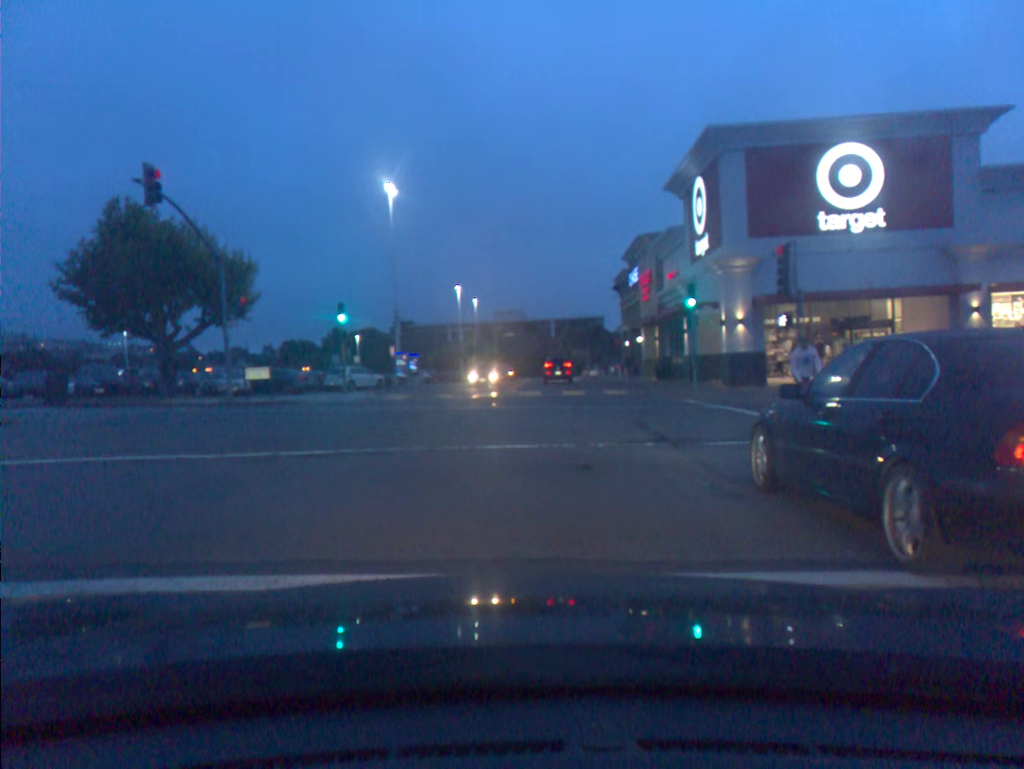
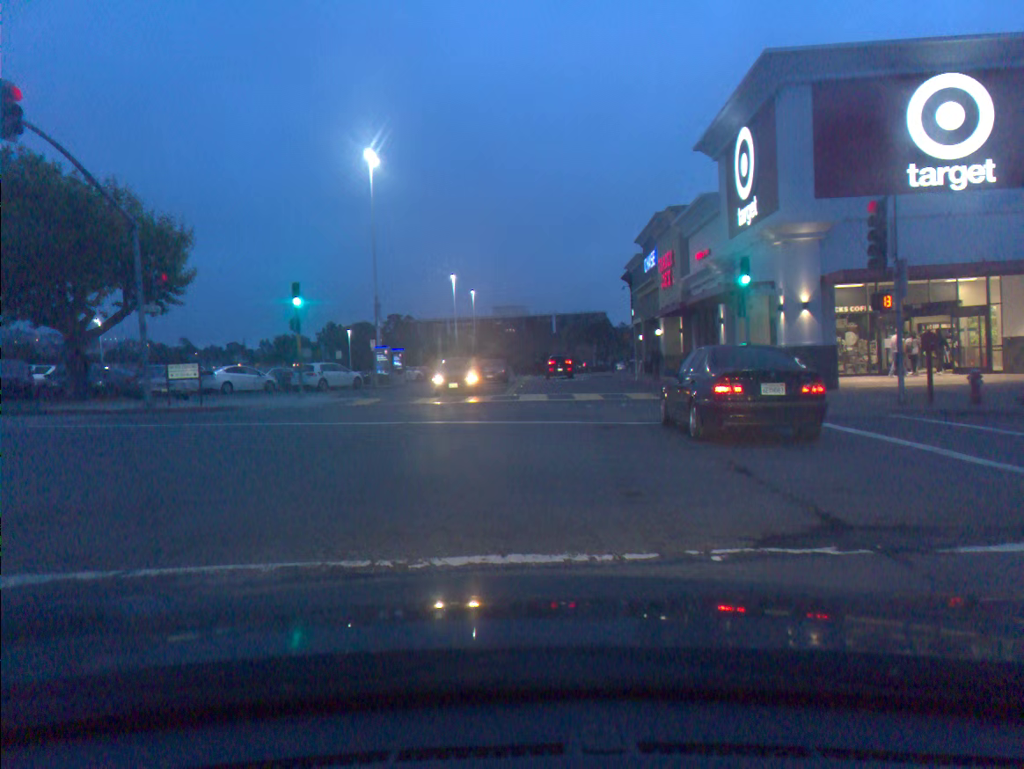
(0.0, +6.5) m; -1°
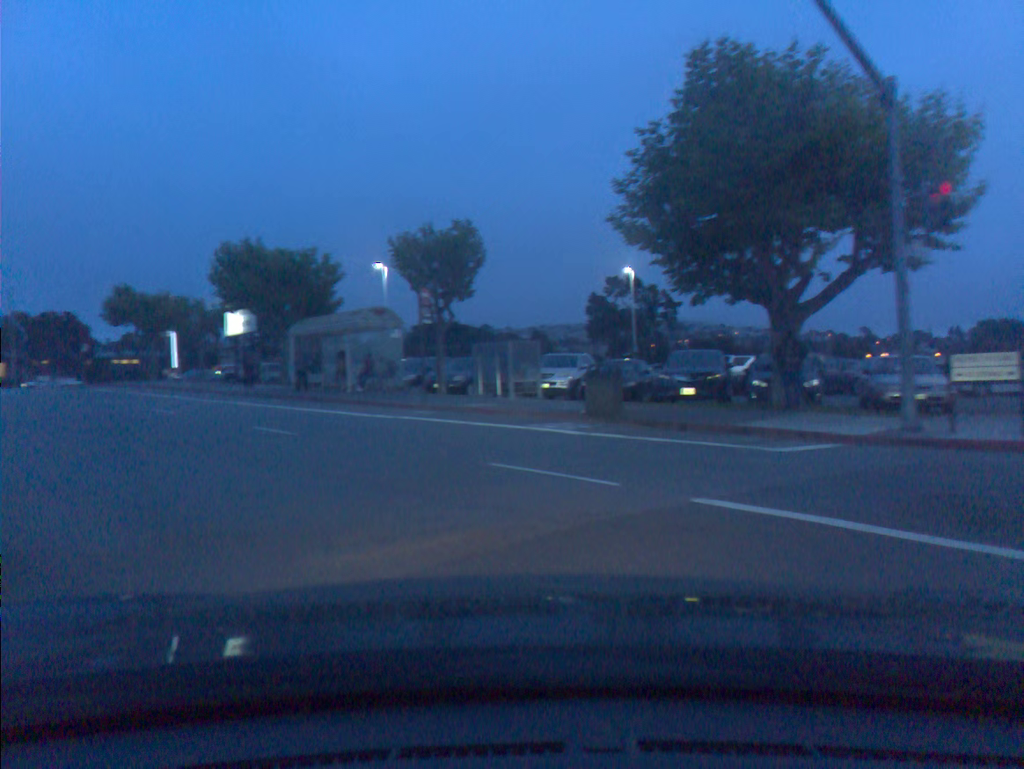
(-5.7, +10.5) m; -49°
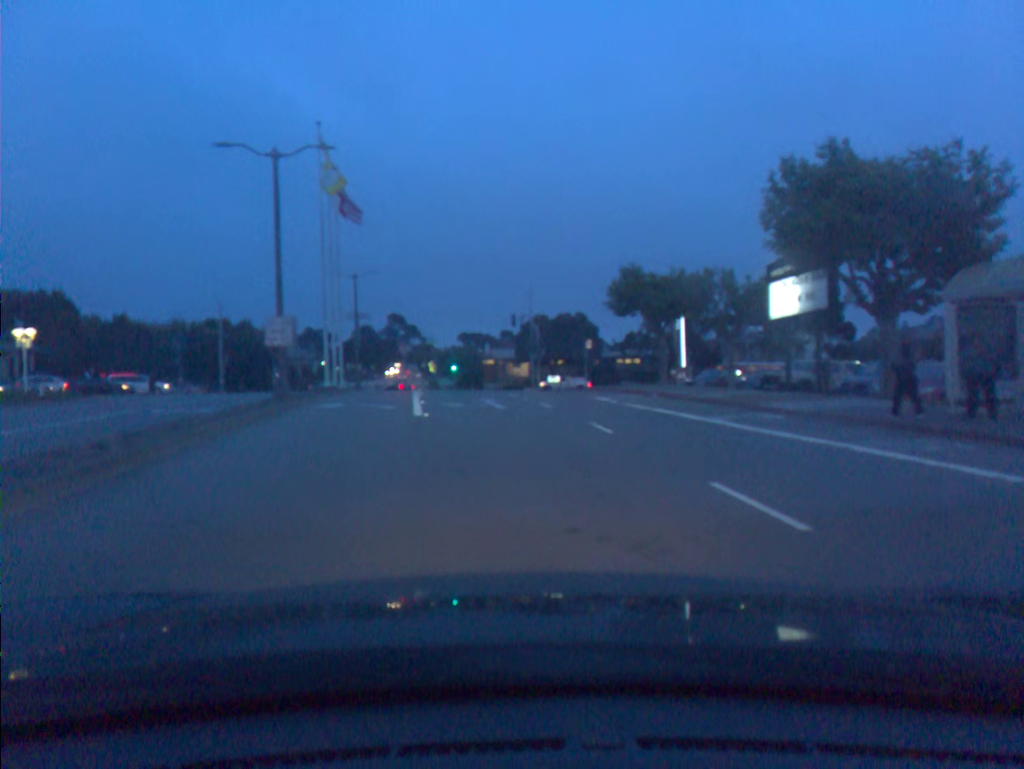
(-6.0, +14.6) m; -31°
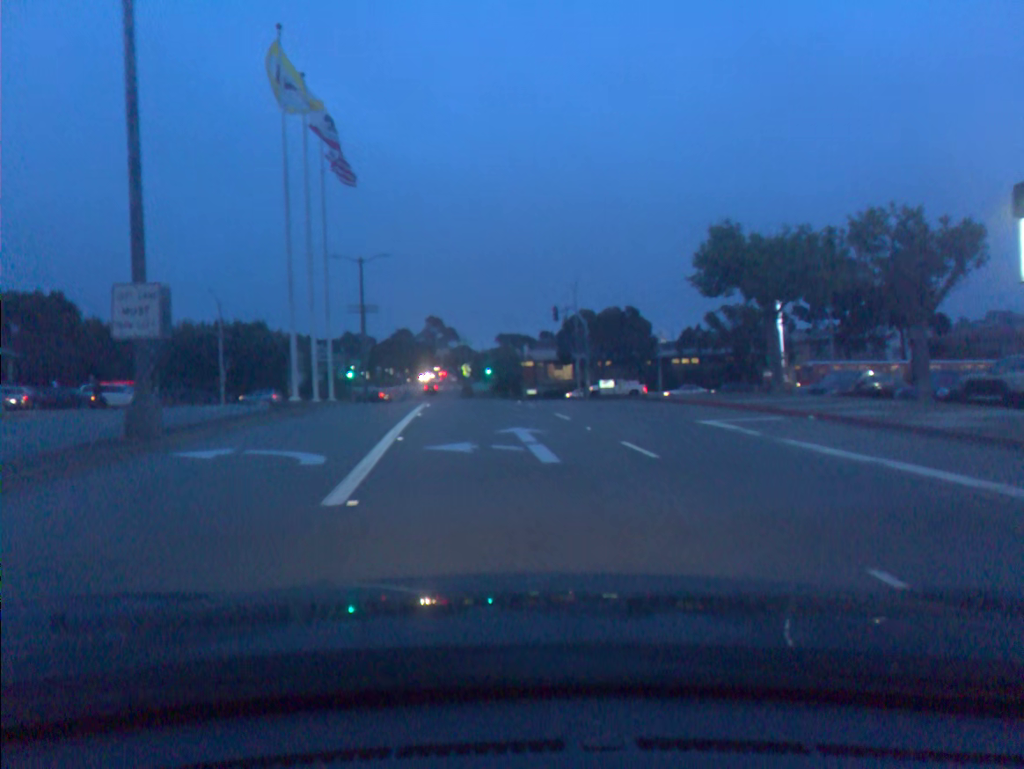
(-0.3, +11.0) m; -3°
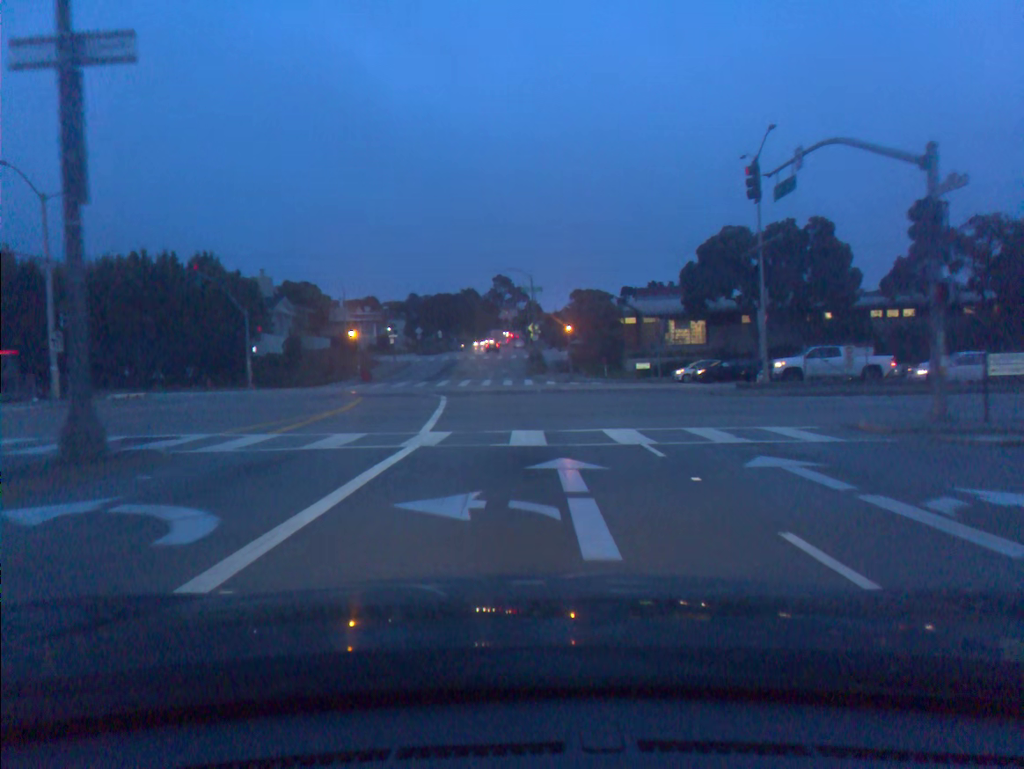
(-1.8, +34.8) m; -5°
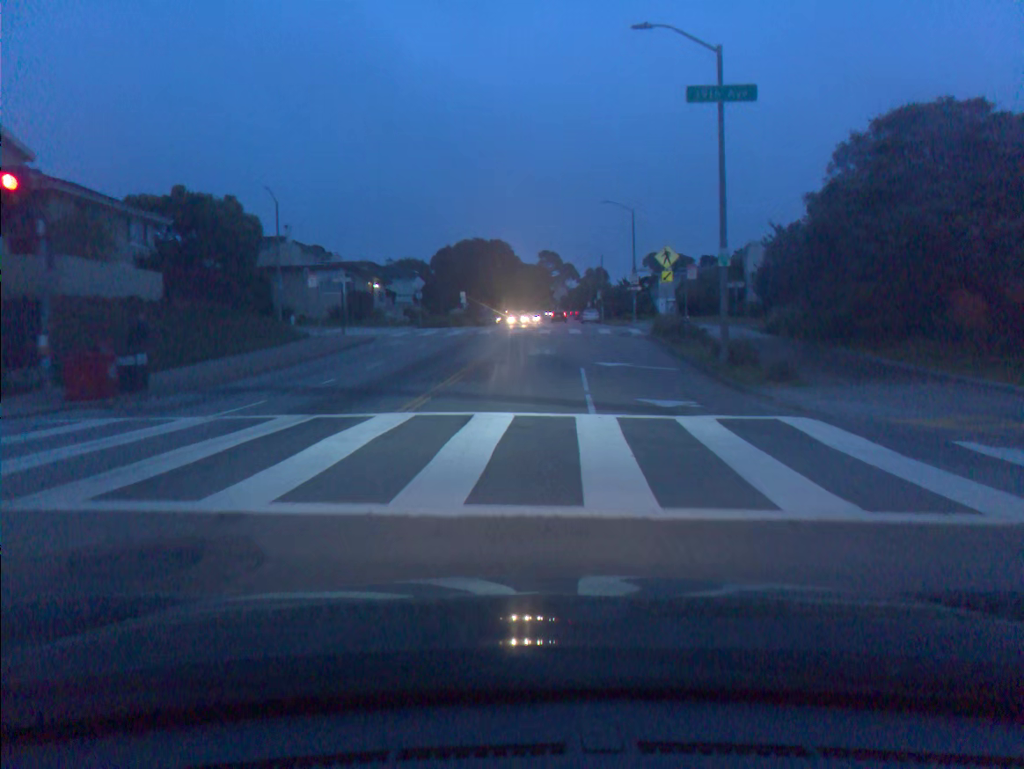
(-2.8, +46.3) m; -3°
